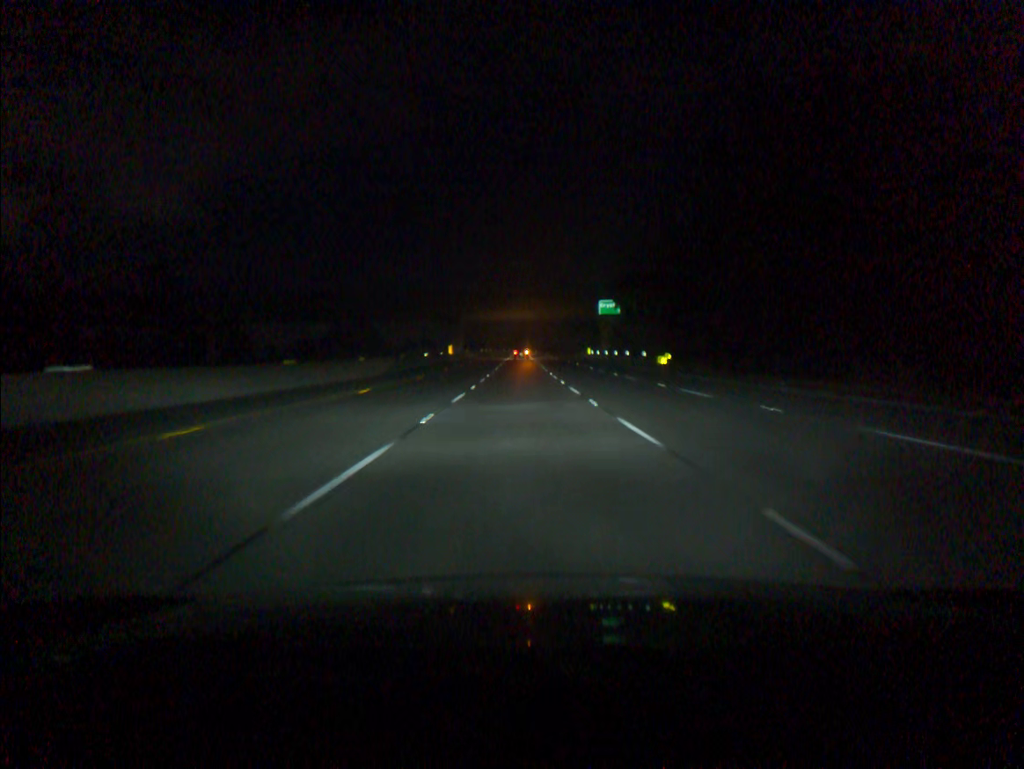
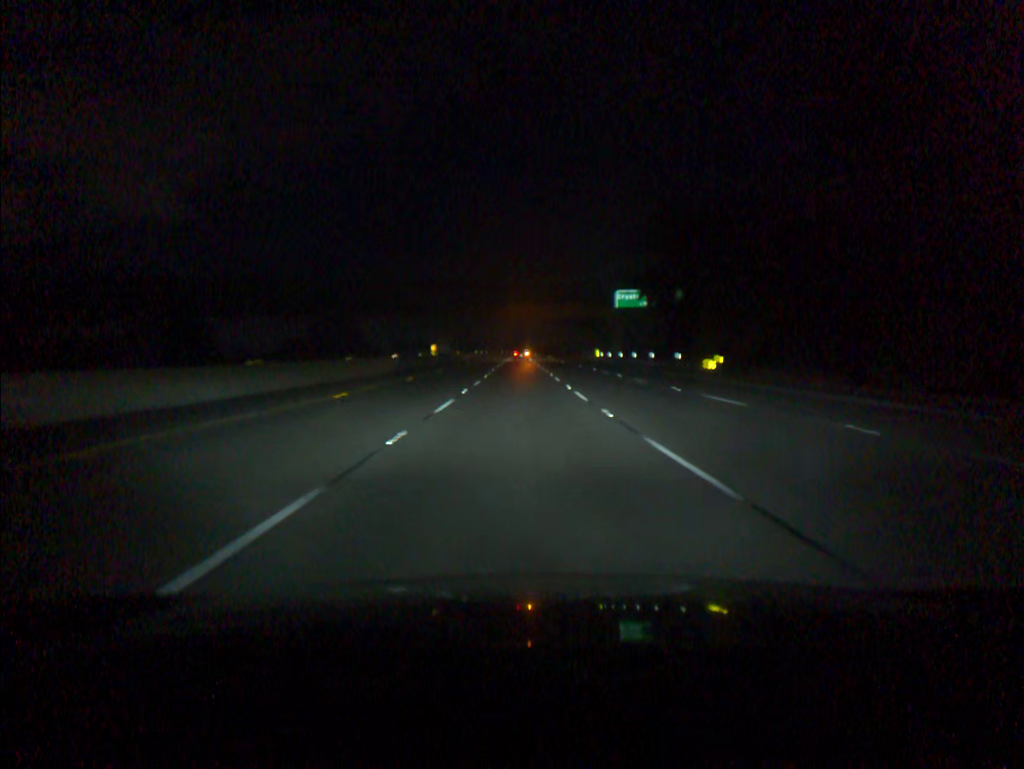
(0.0, +17.9) m; 0°
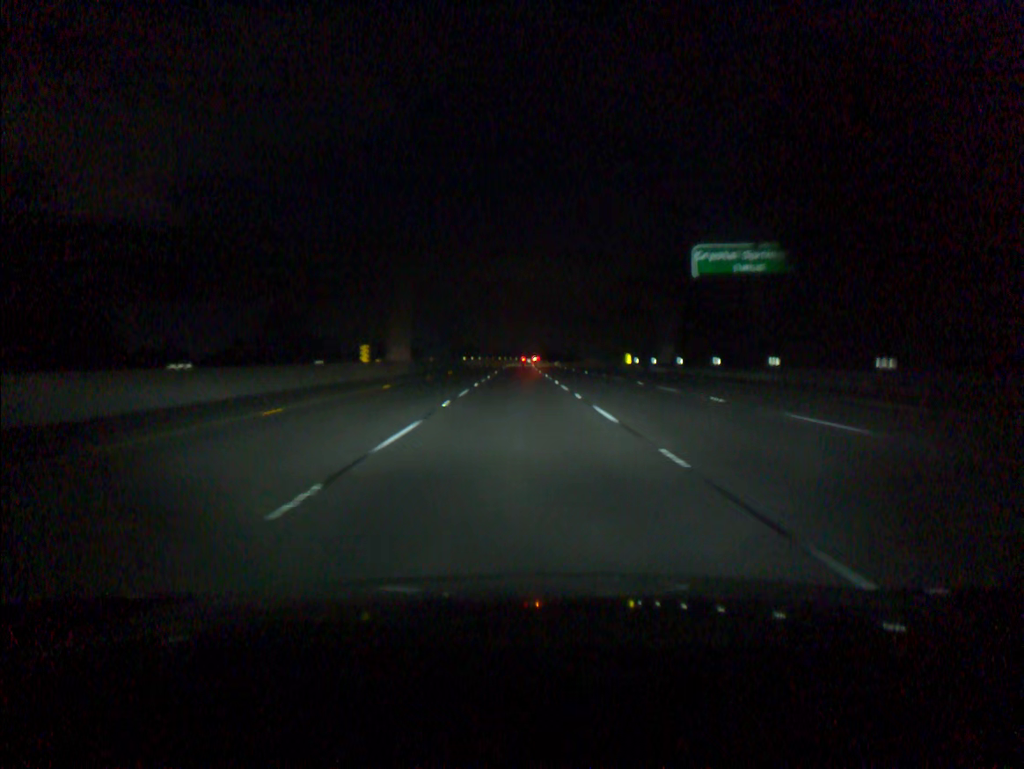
(0.0, +35.4) m; 0°
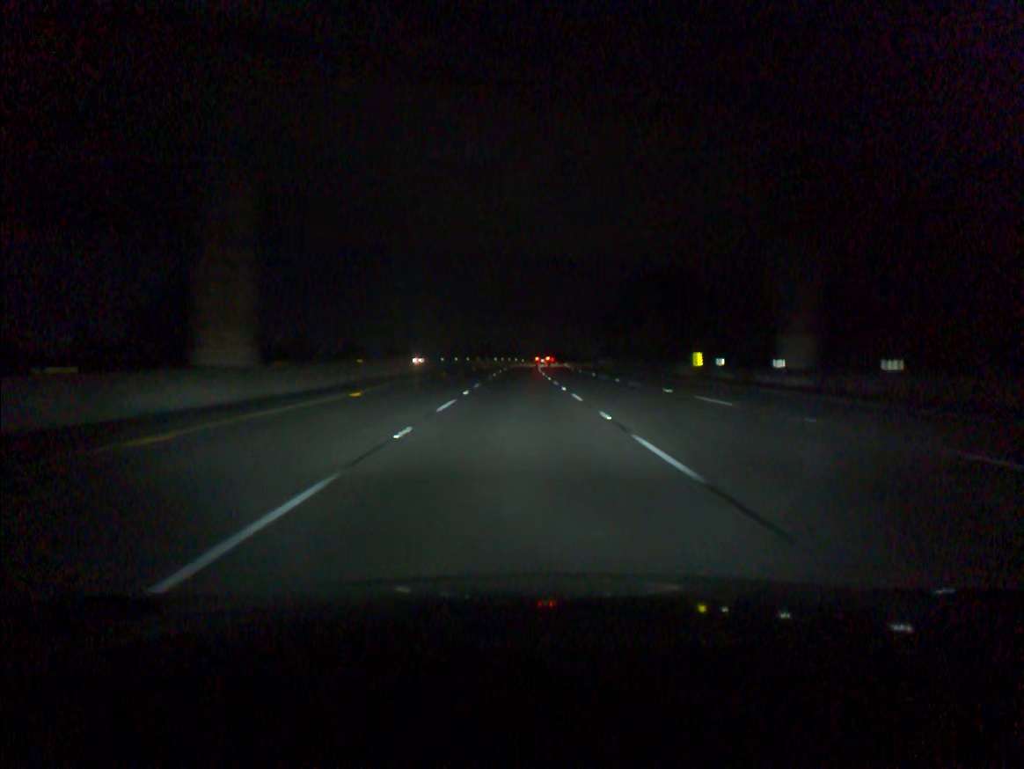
(0.0, +34.9) m; 0°
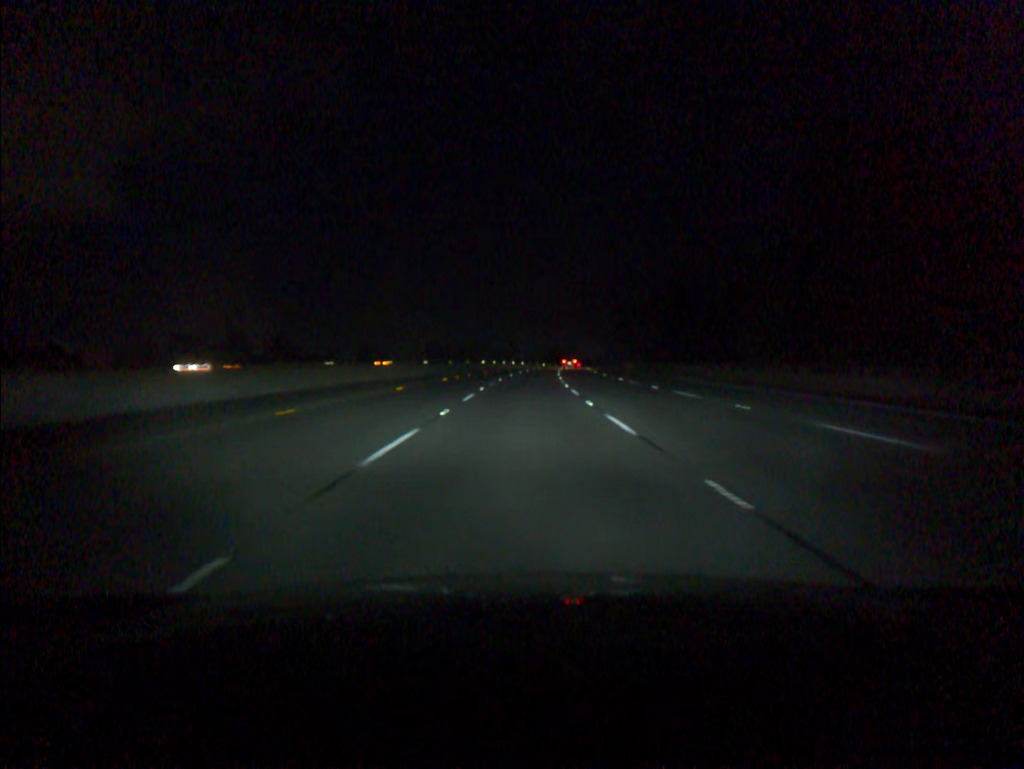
(-0.1, +52.0) m; 0°
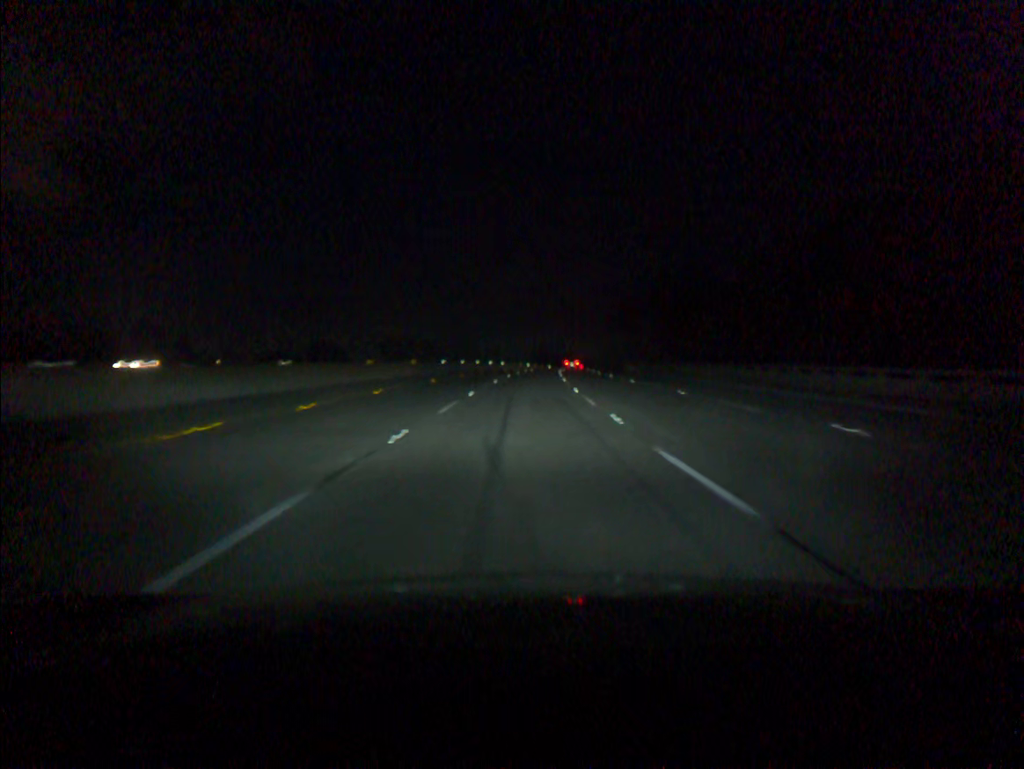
(+0.4, +35.0) m; +1°
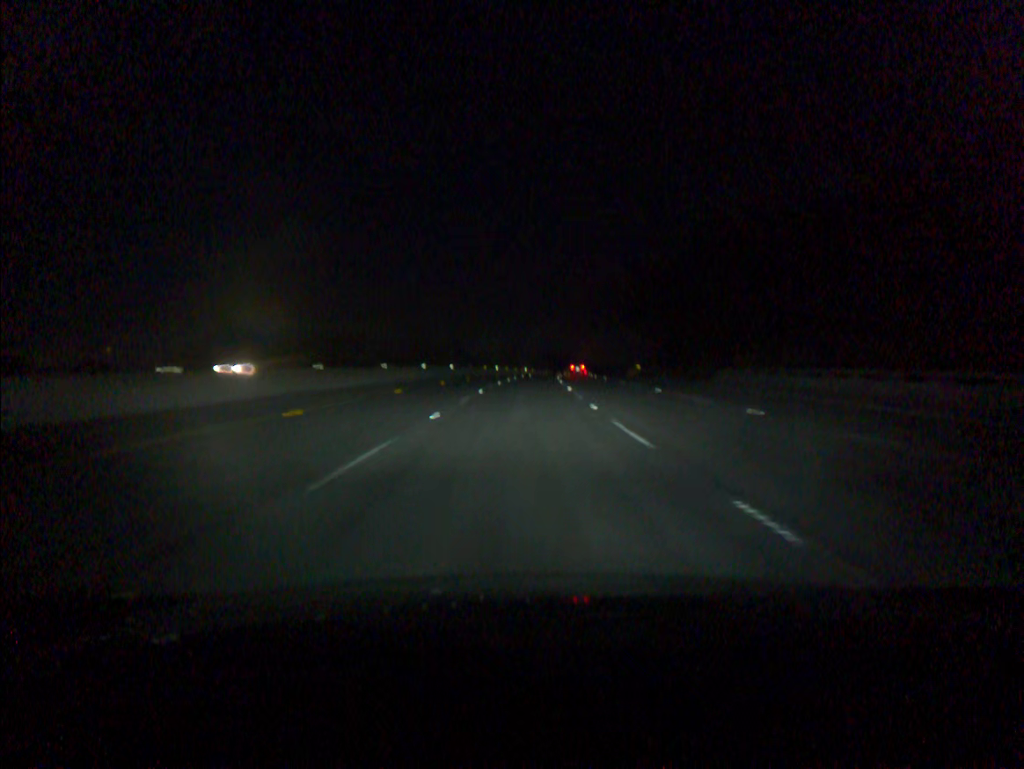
(+1.1, +53.2) m; +2°
